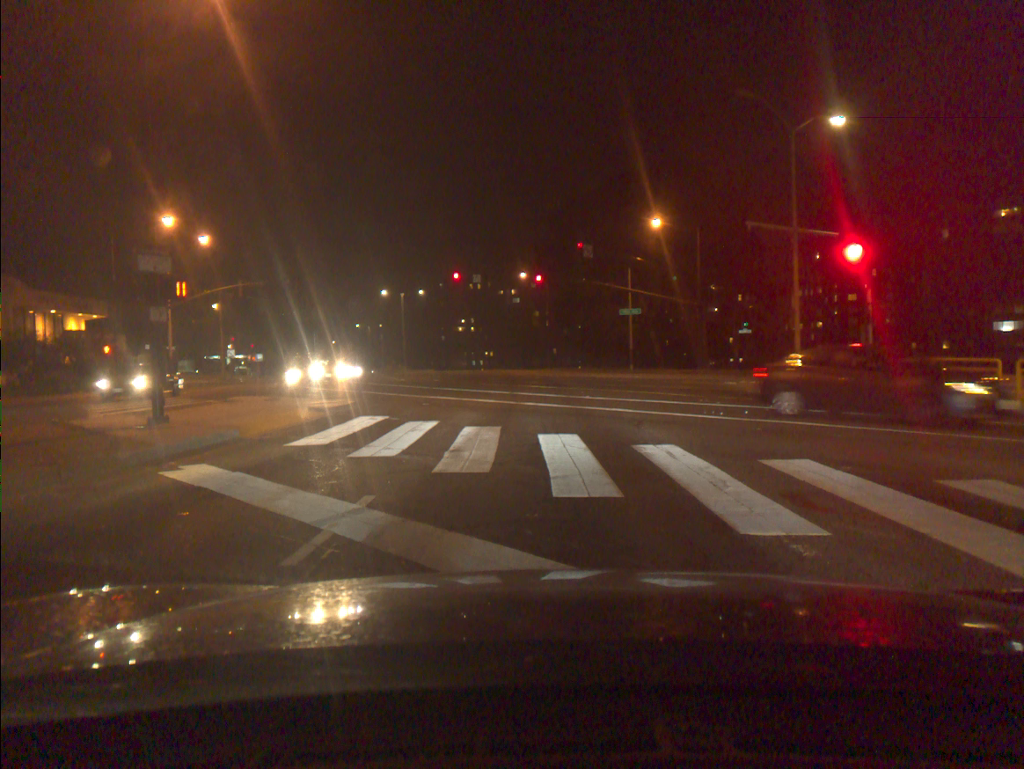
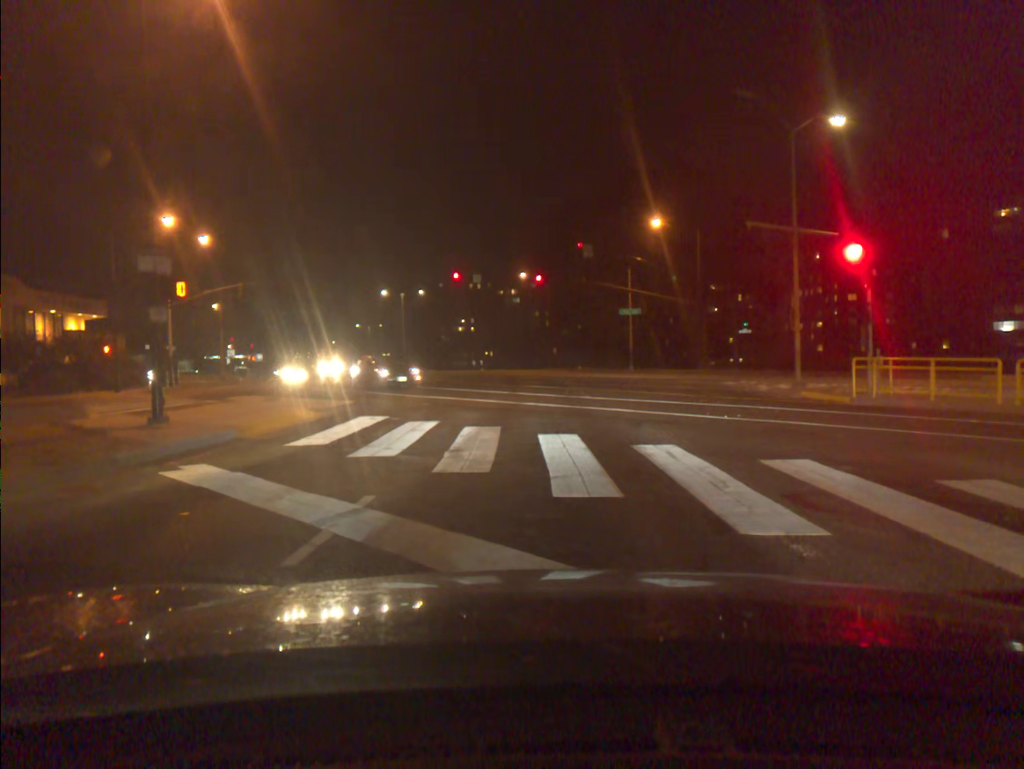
(0.0, 0.0) m; 0°
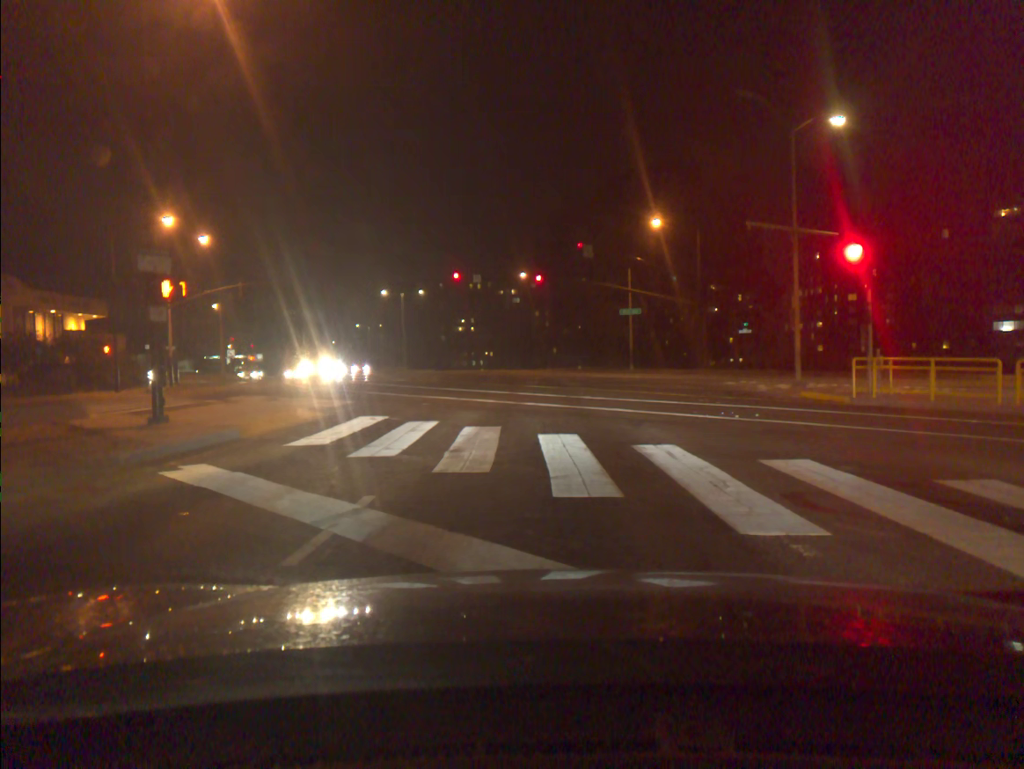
(0.0, +0.1) m; 0°
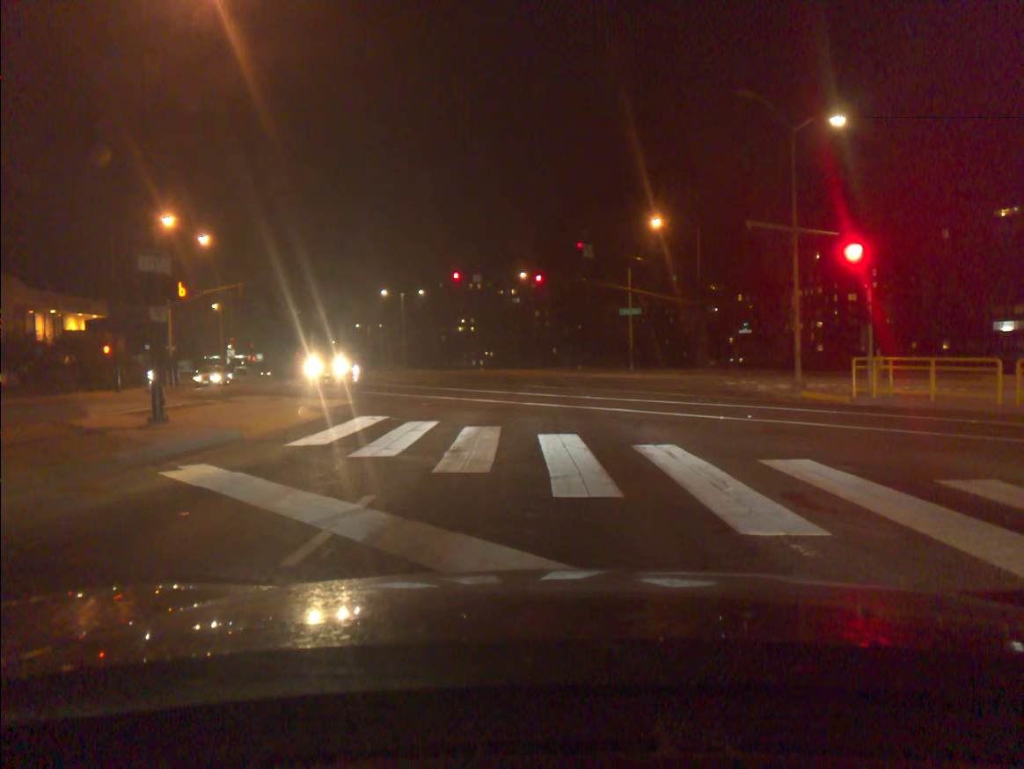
(0.0, 0.0) m; 0°
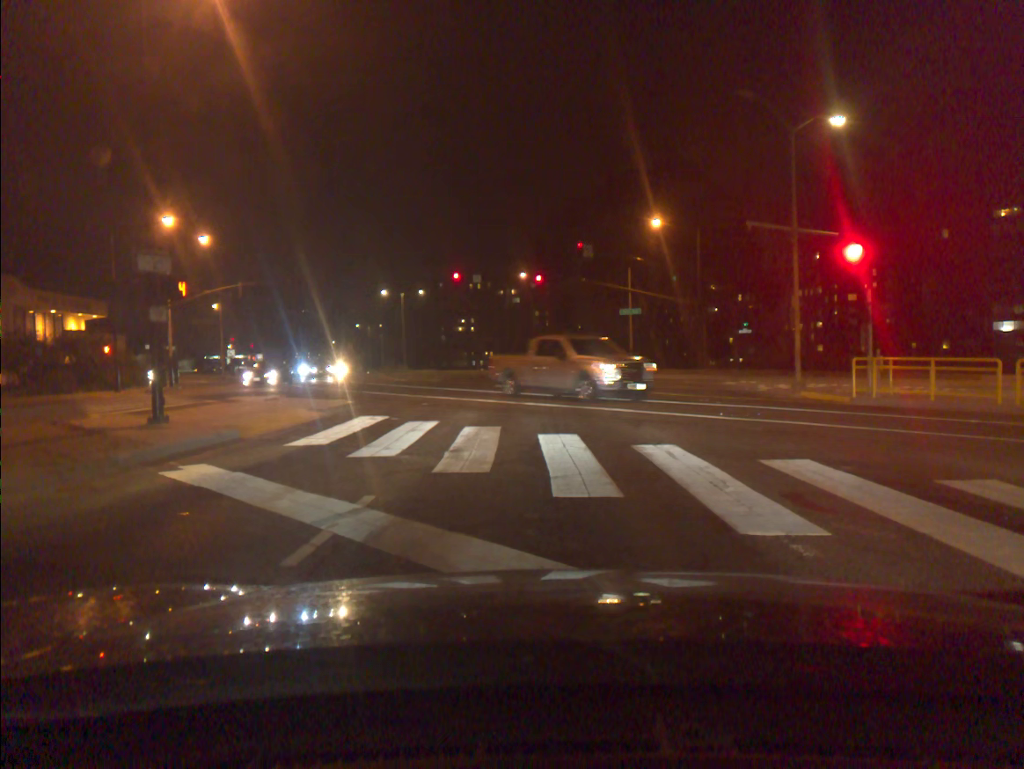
(0.0, 0.0) m; 0°
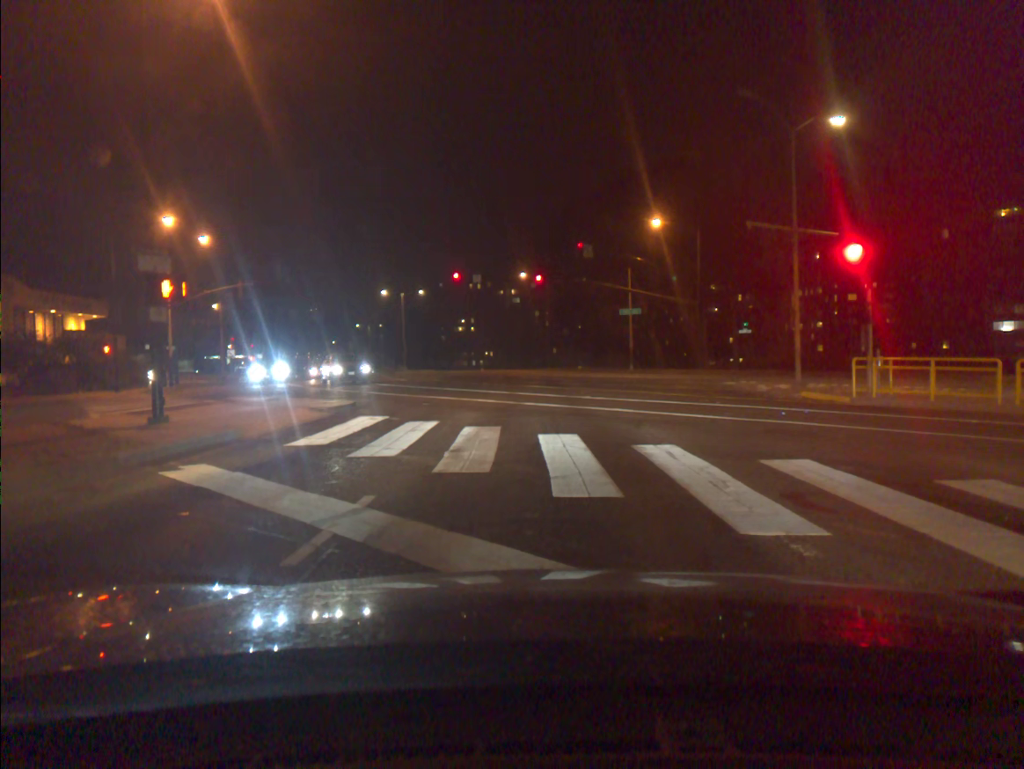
(0.0, 0.0) m; 0°
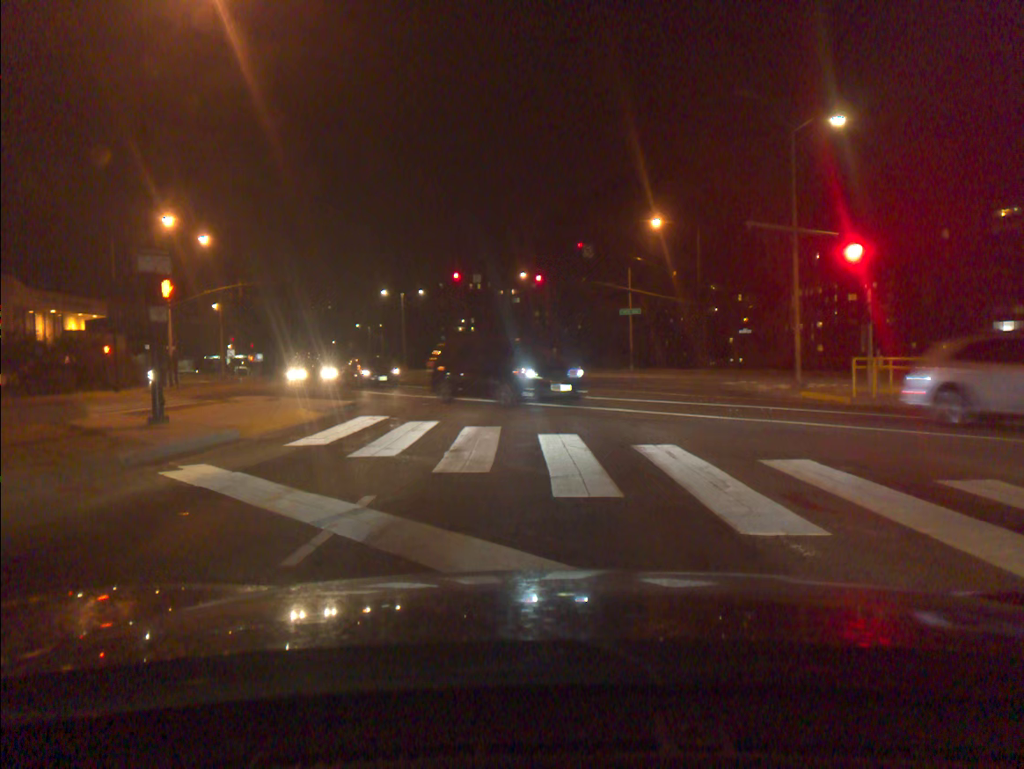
(0.0, 0.0) m; 0°
